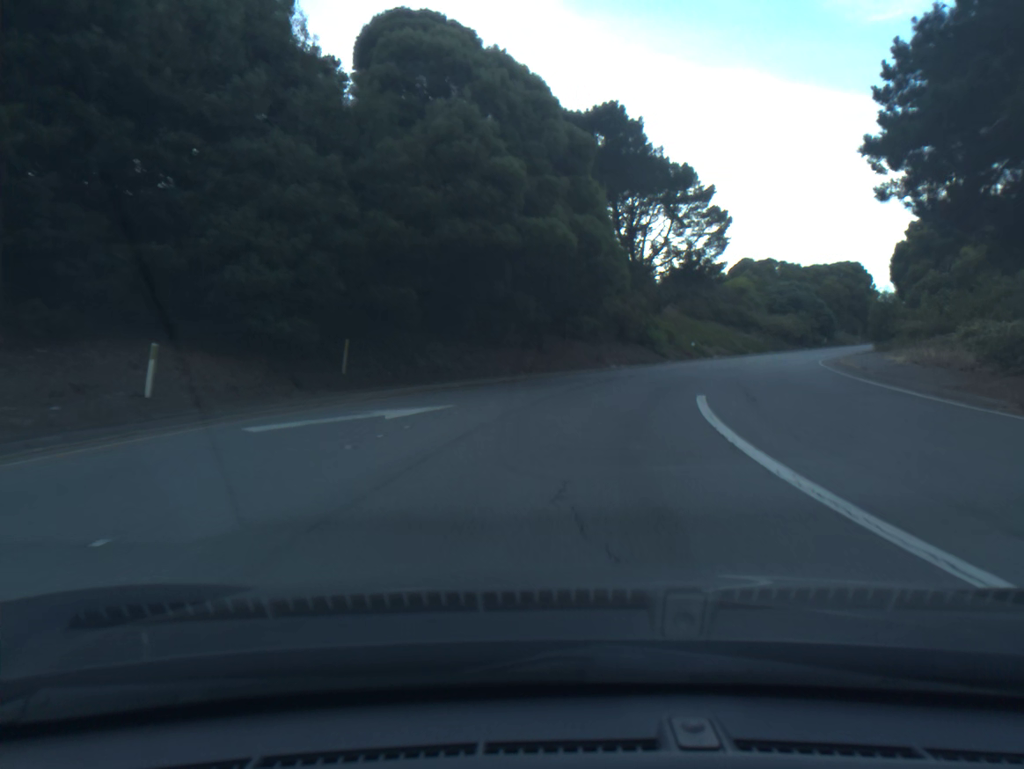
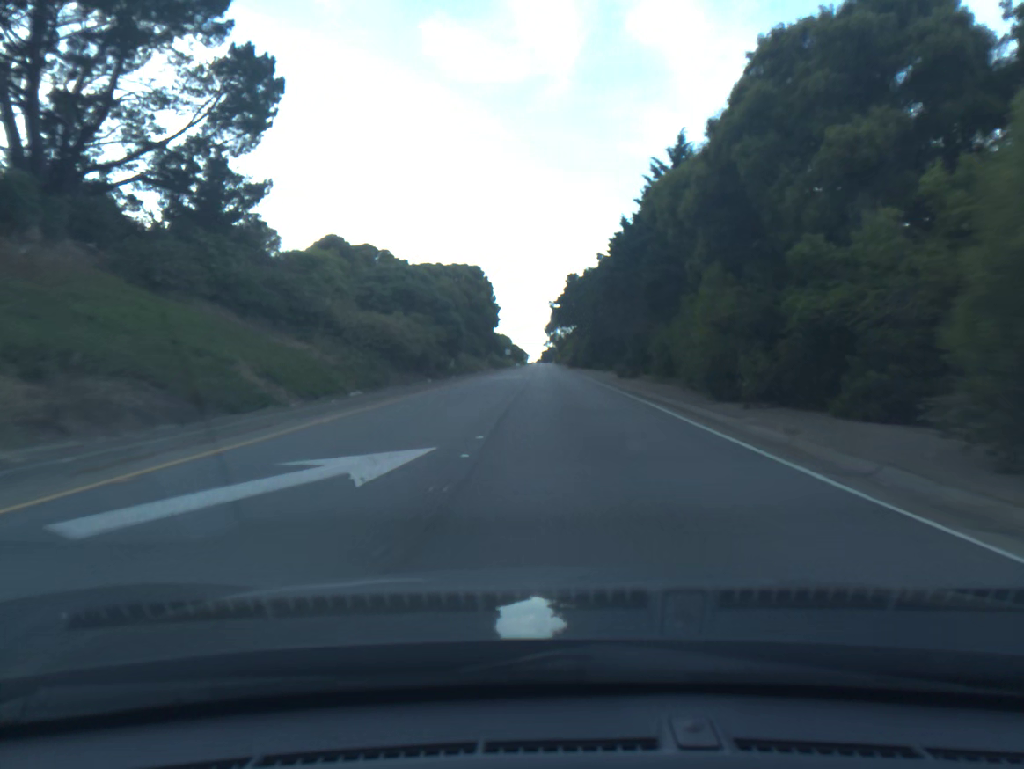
(+13.5, +47.3) m; +28°
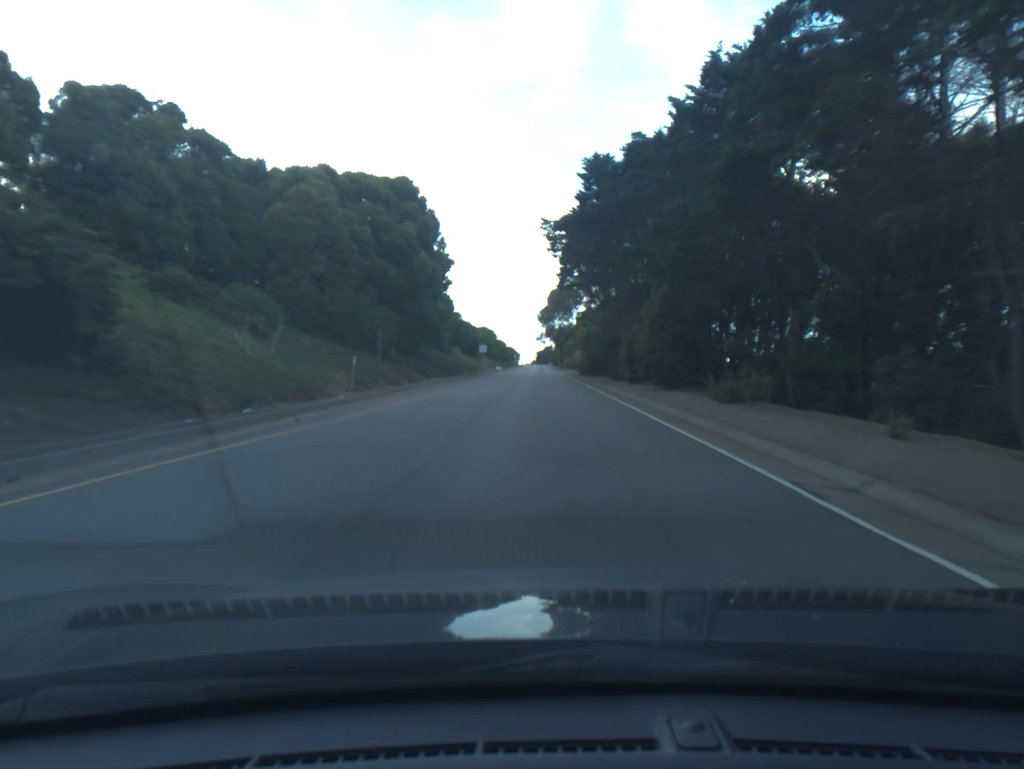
(+0.5, +60.0) m; 0°
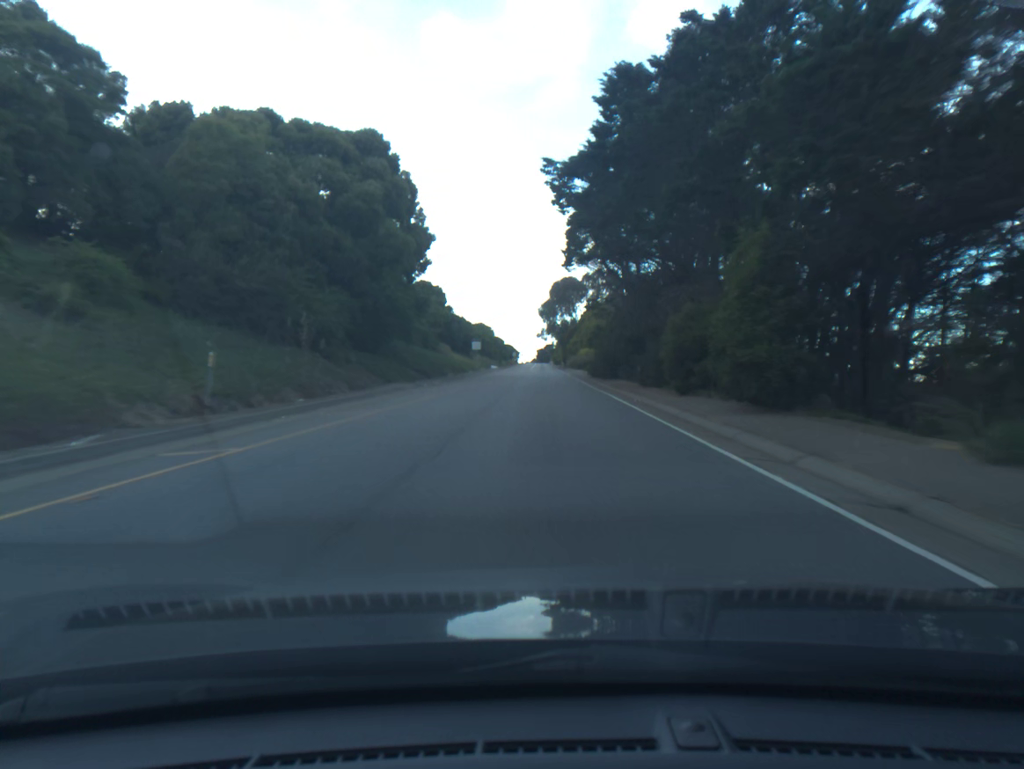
(0.0, +13.2) m; 0°
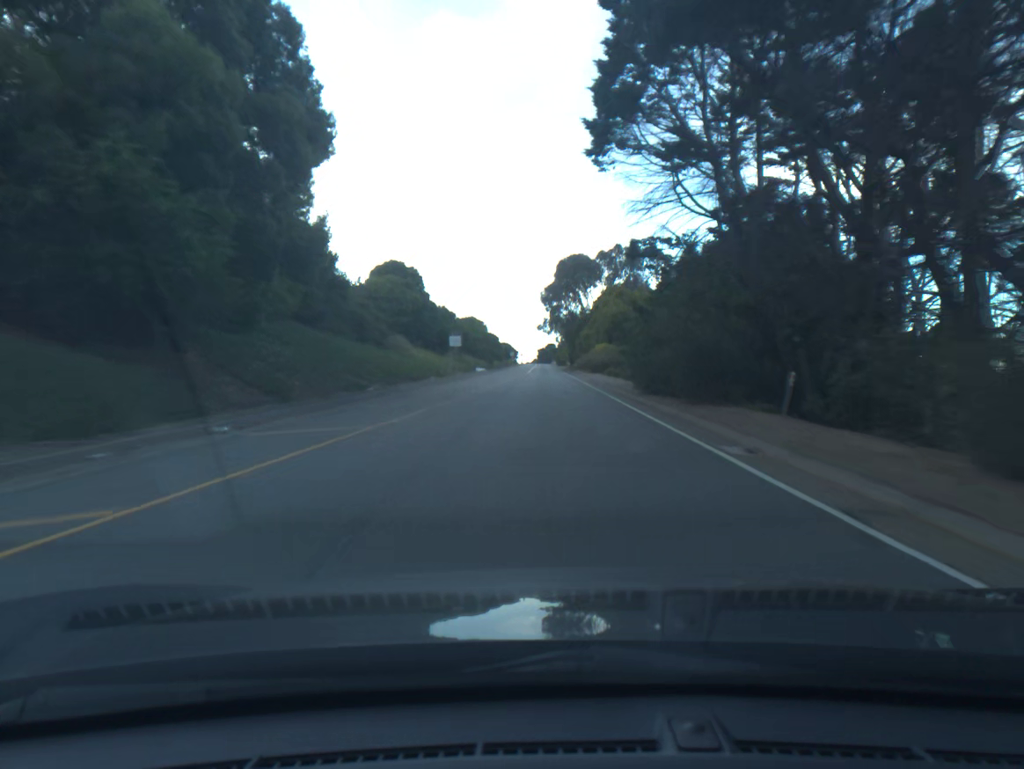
(0.0, +27.5) m; 0°
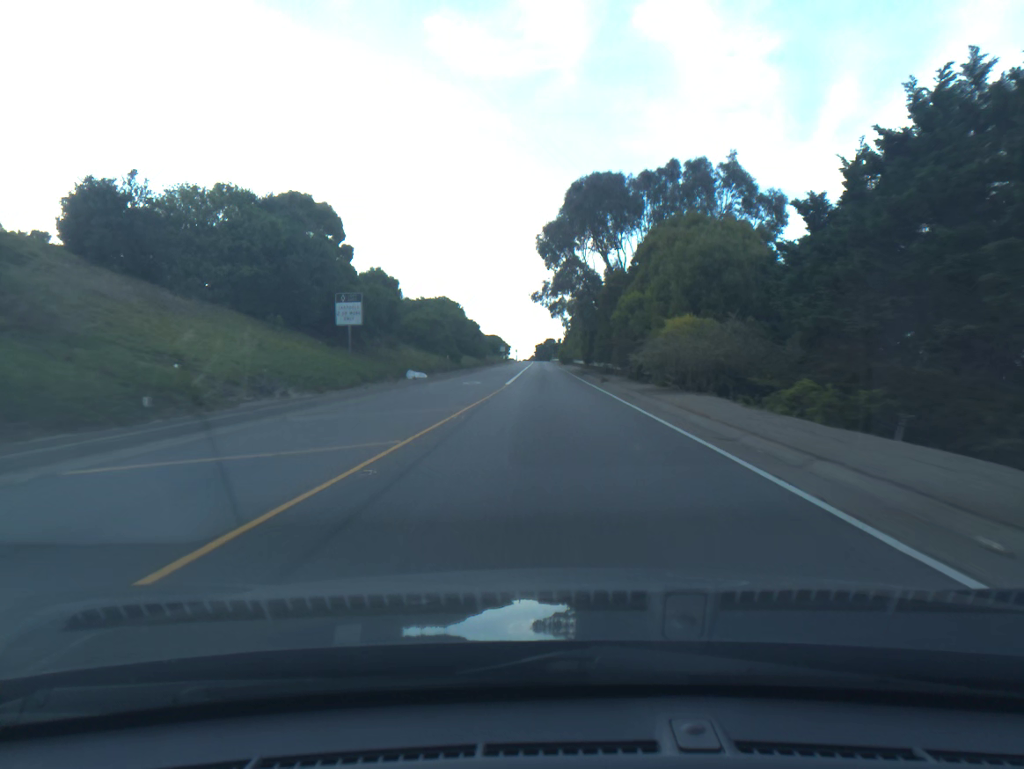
(+0.1, +43.2) m; 0°
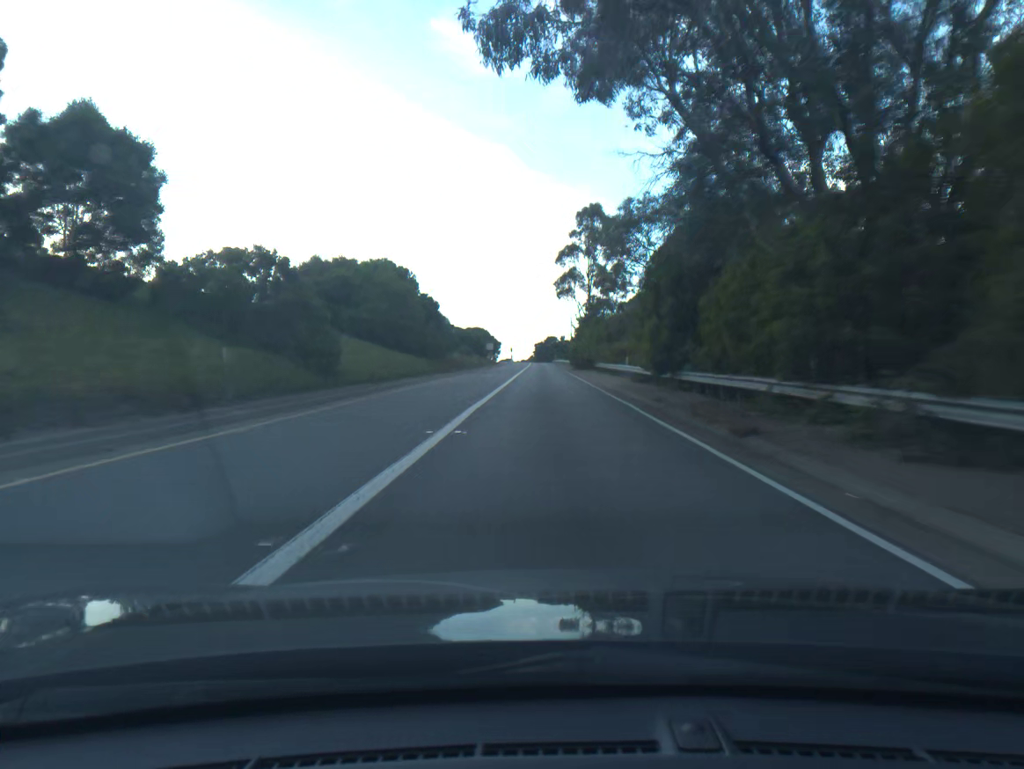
(+0.1, +44.3) m; 0°
